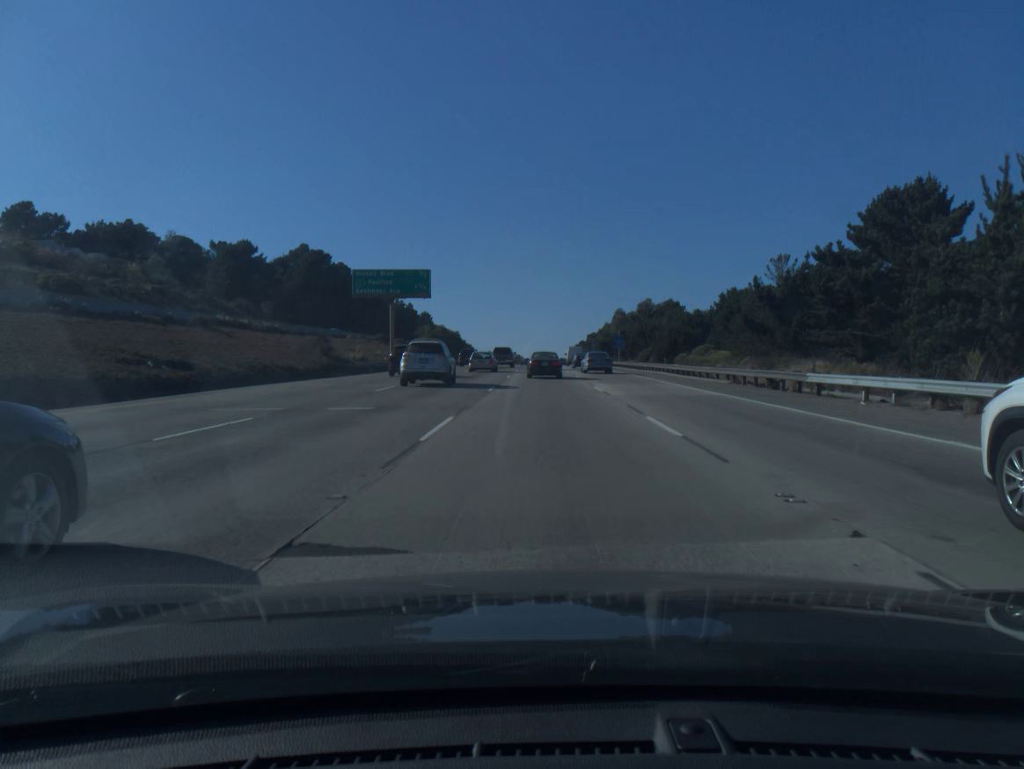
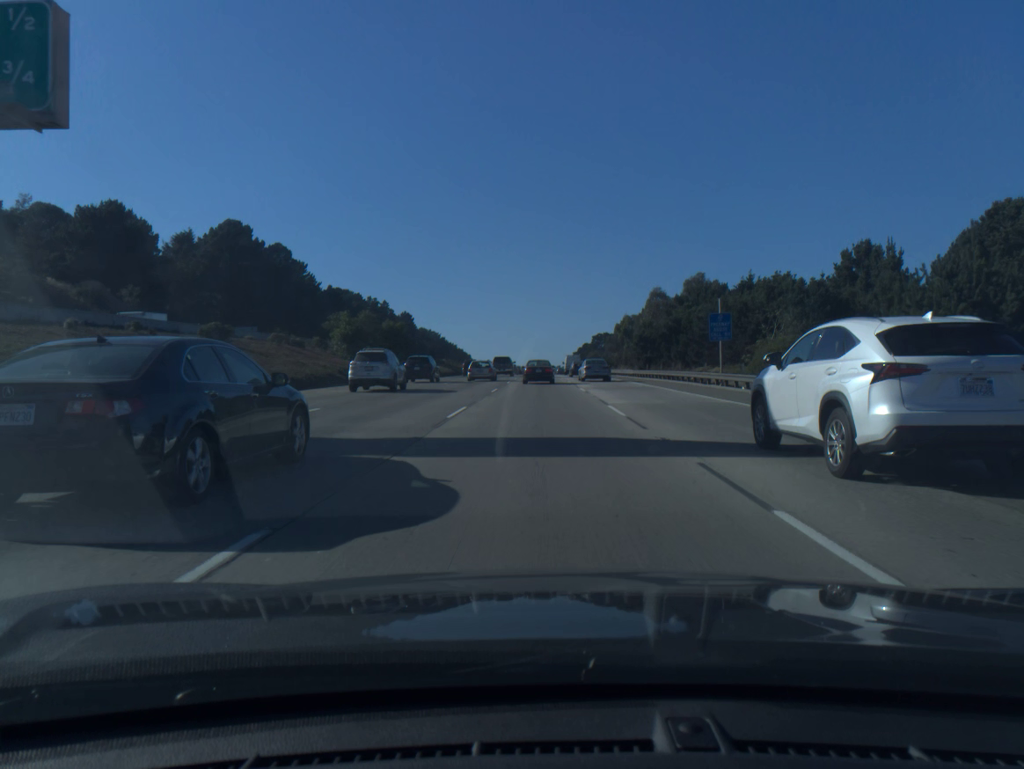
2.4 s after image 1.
(+0.2, +53.1) m; 0°
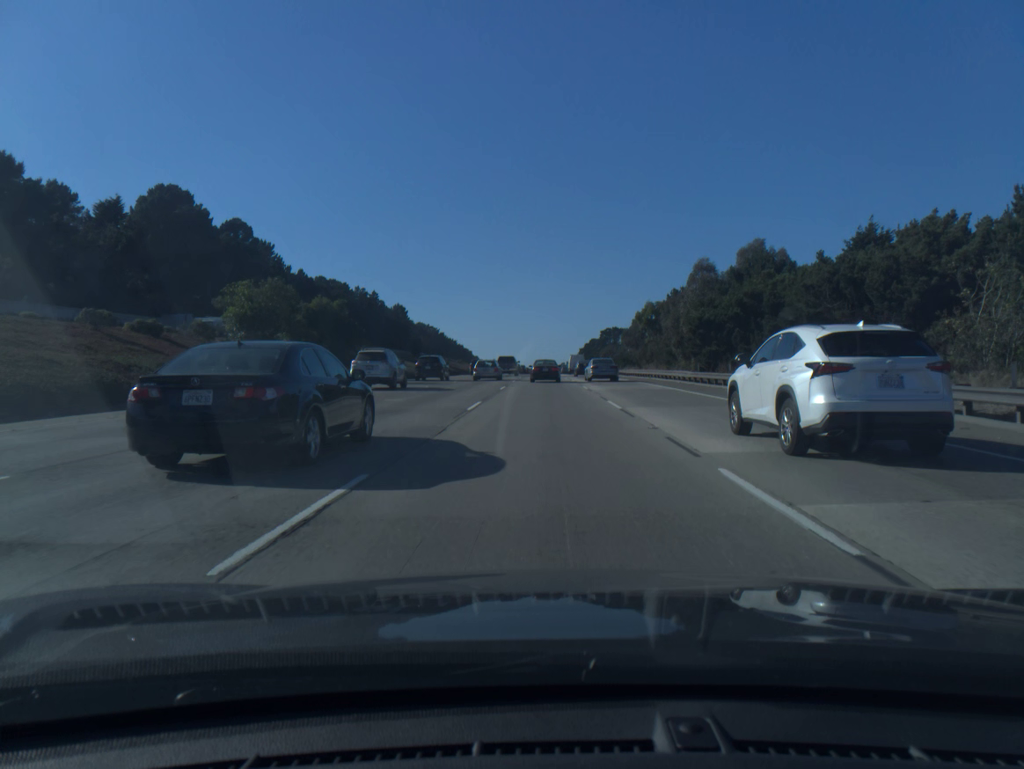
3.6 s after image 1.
(-0.1, +26.8) m; 0°
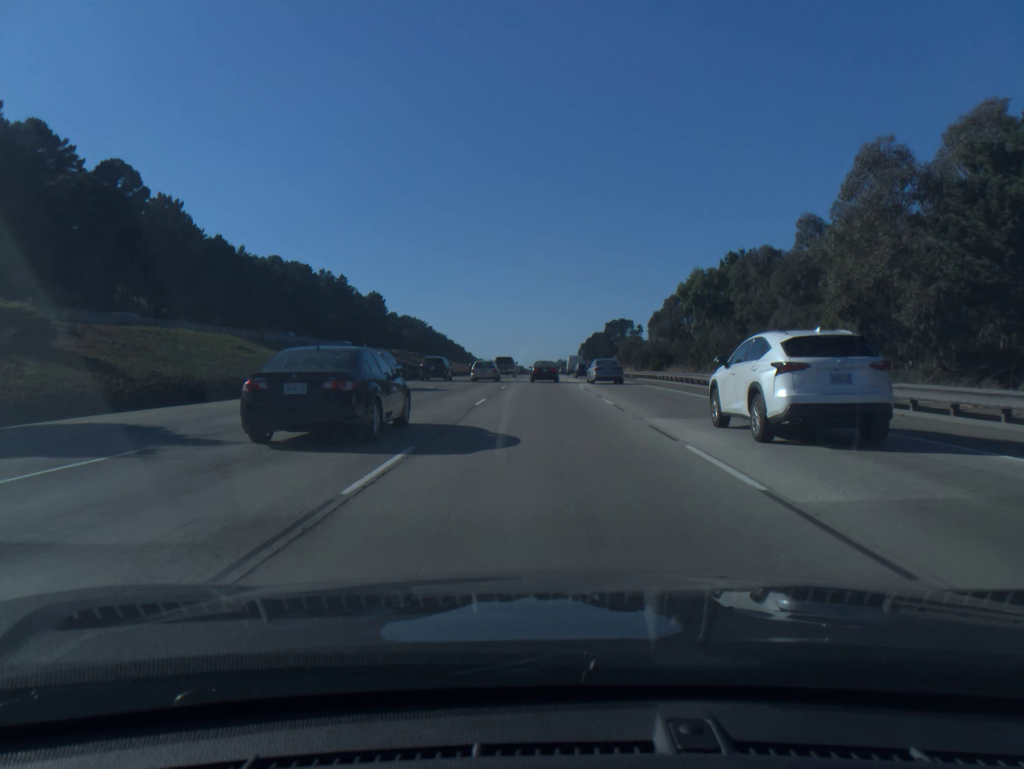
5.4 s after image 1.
(+0.1, +41.1) m; 0°
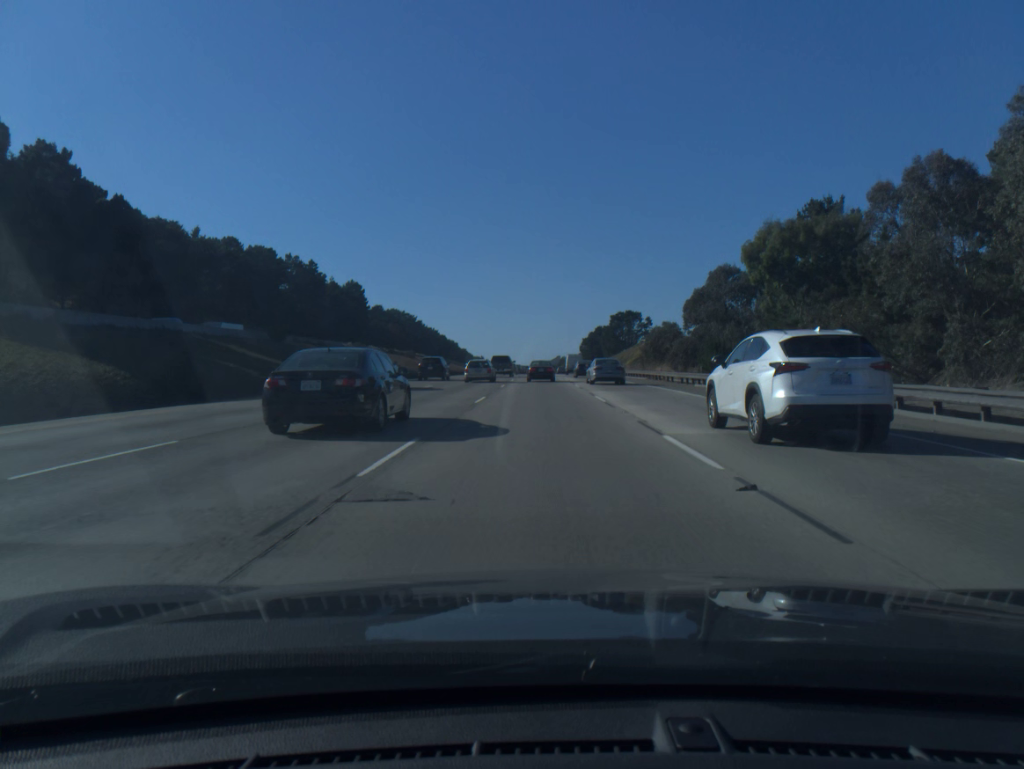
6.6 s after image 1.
(+0.1, +27.9) m; 0°
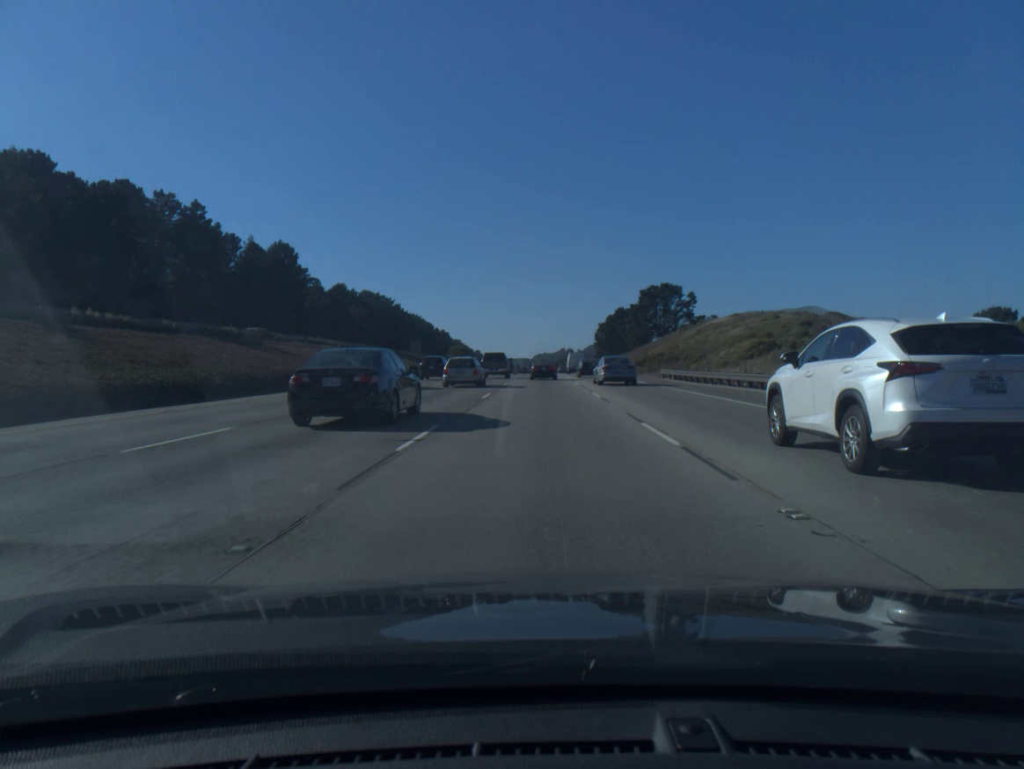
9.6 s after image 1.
(-0.1, +70.7) m; 0°
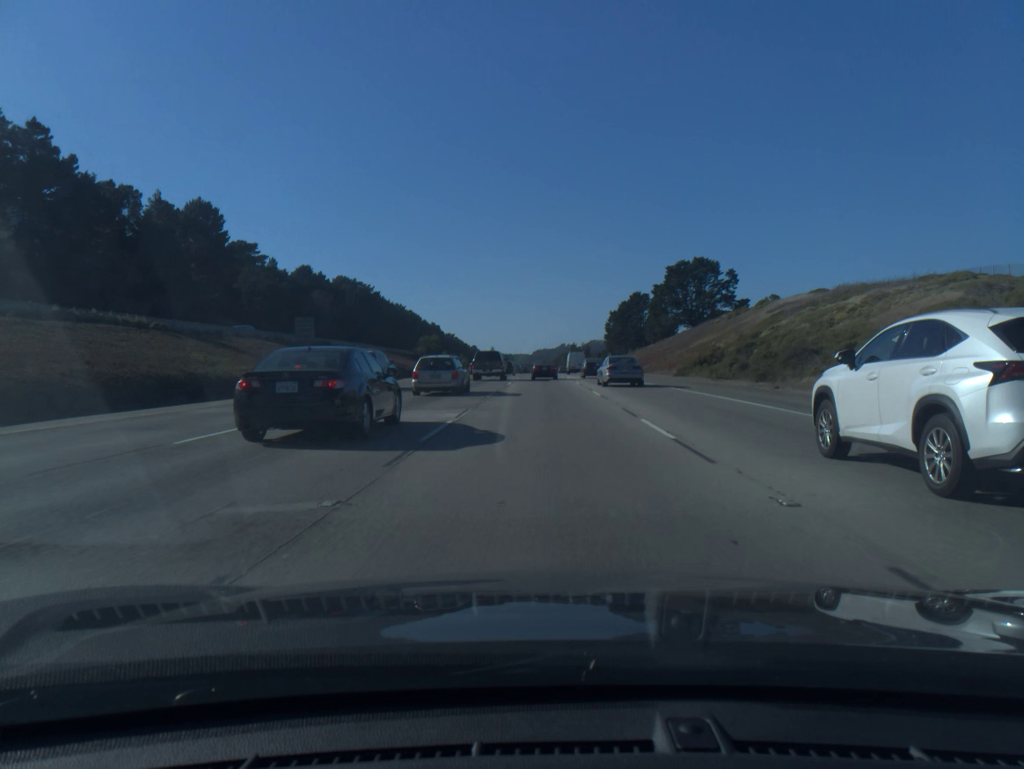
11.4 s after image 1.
(0.0, +42.7) m; 0°
